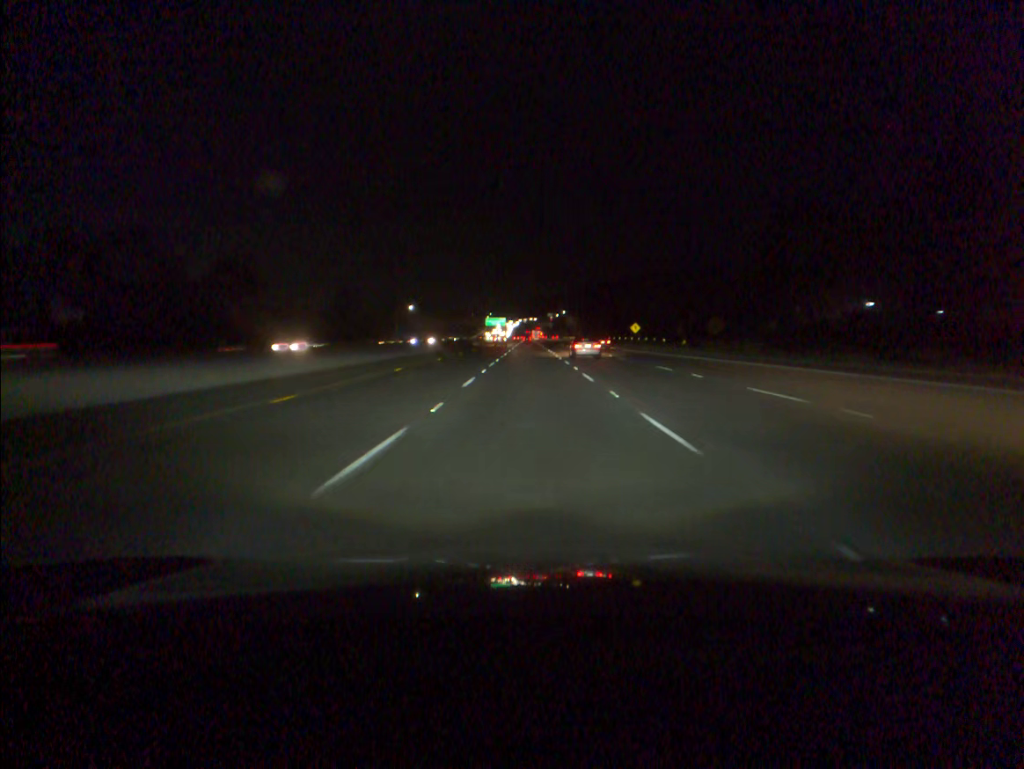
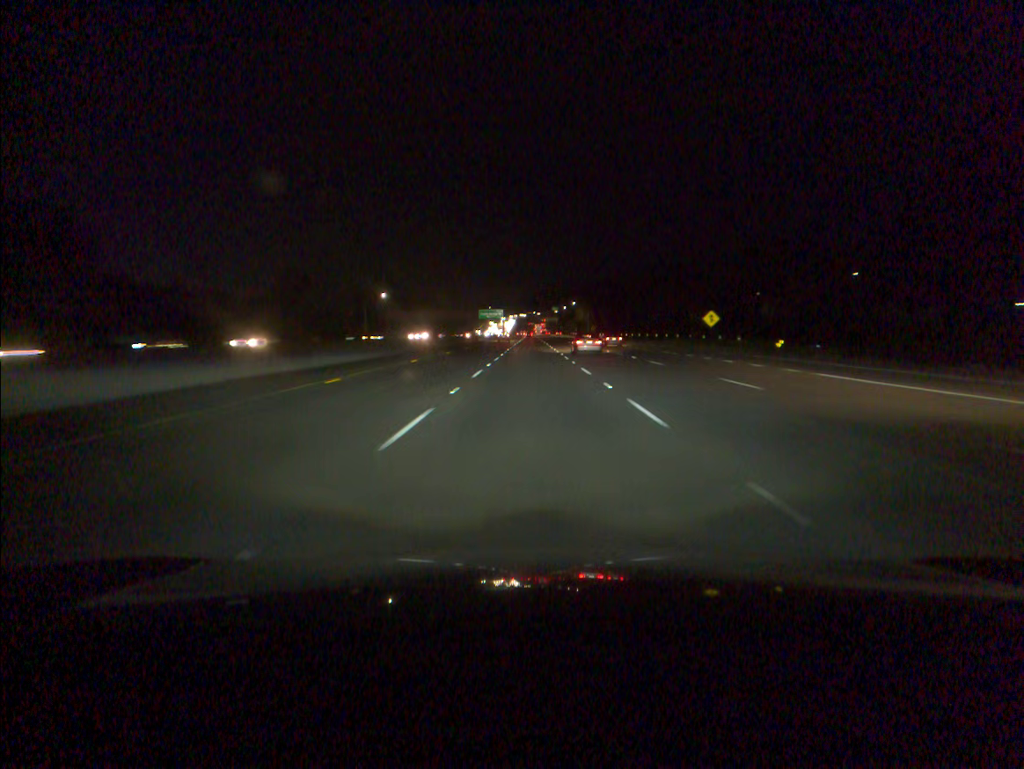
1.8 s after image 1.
(-0.1, +54.6) m; 0°
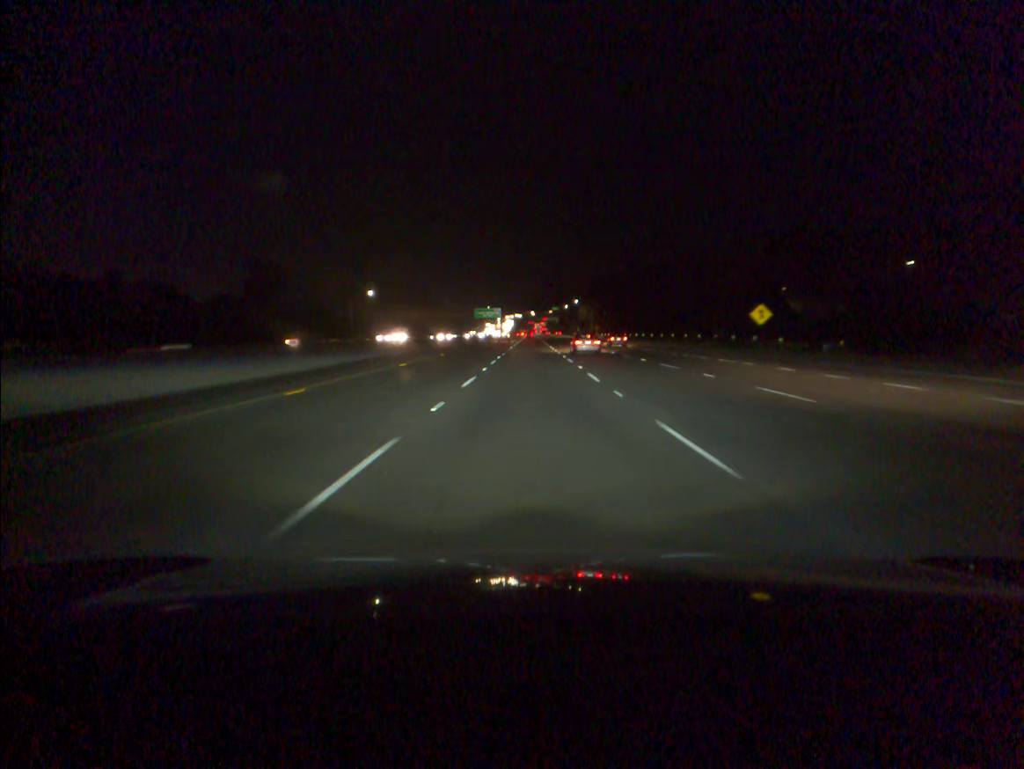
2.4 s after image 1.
(0.0, +18.1) m; 0°
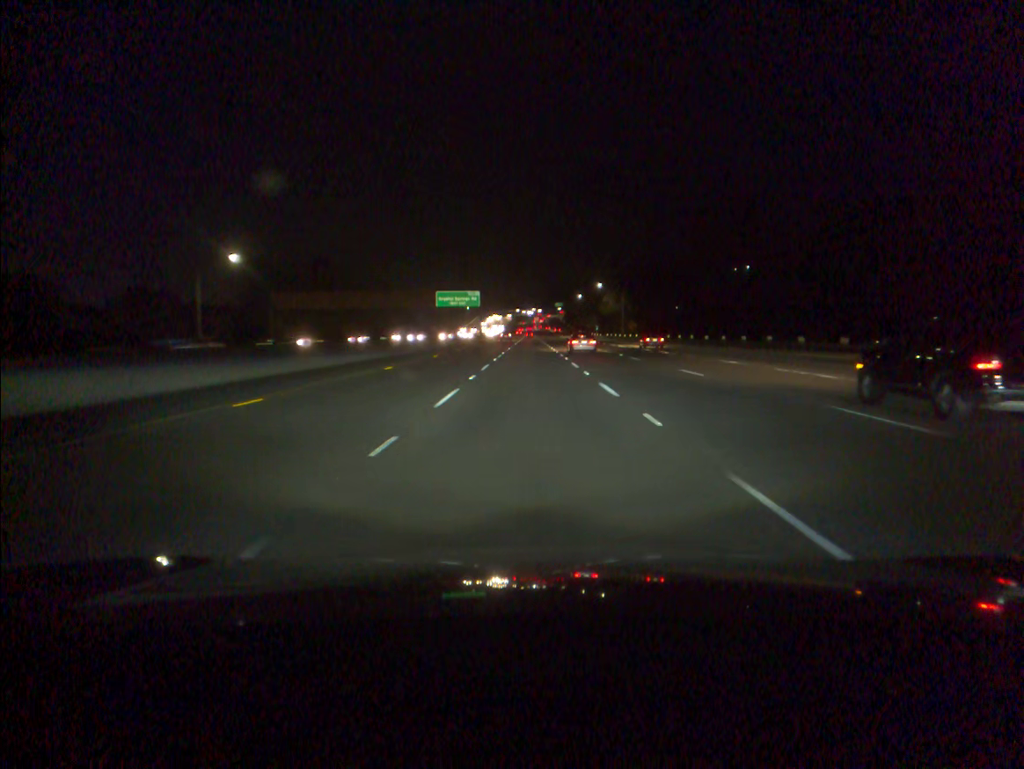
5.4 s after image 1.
(0.0, +90.4) m; 0°
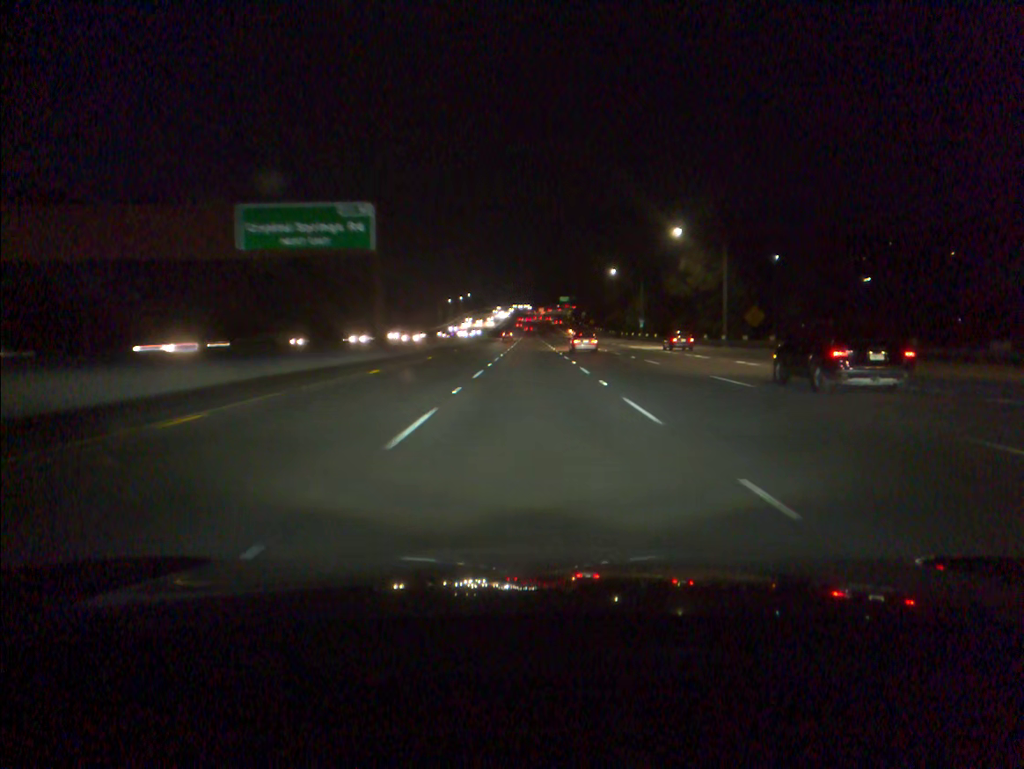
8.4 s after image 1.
(+0.1, +90.8) m; 0°
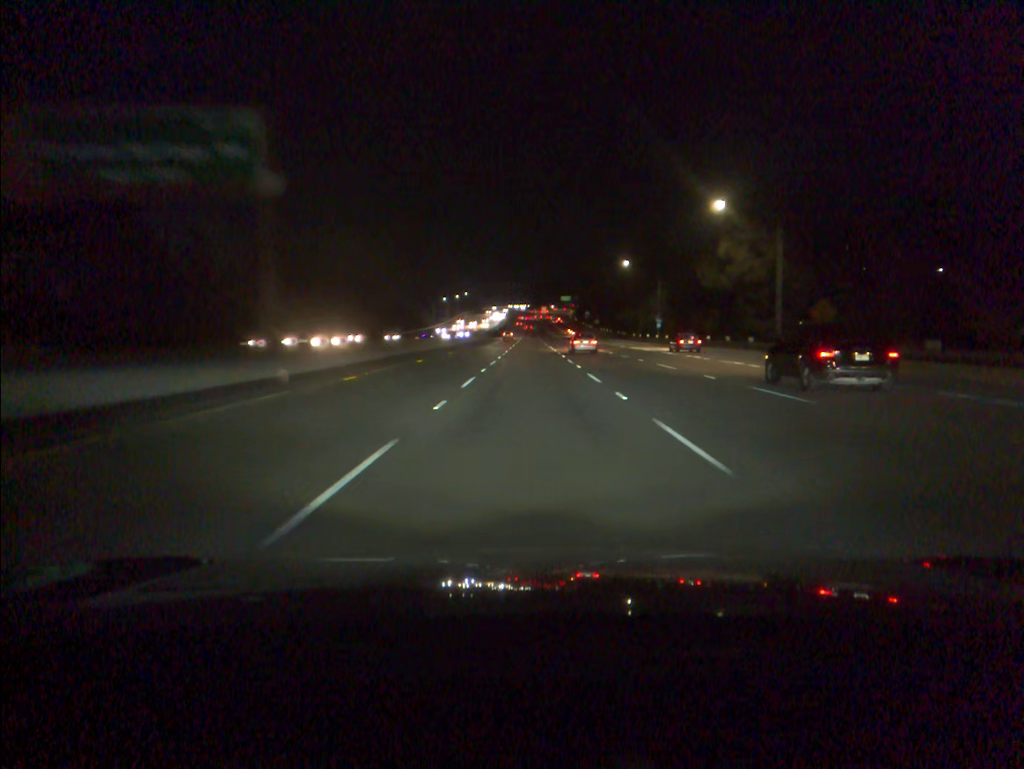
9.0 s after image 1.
(0.0, +18.2) m; 0°
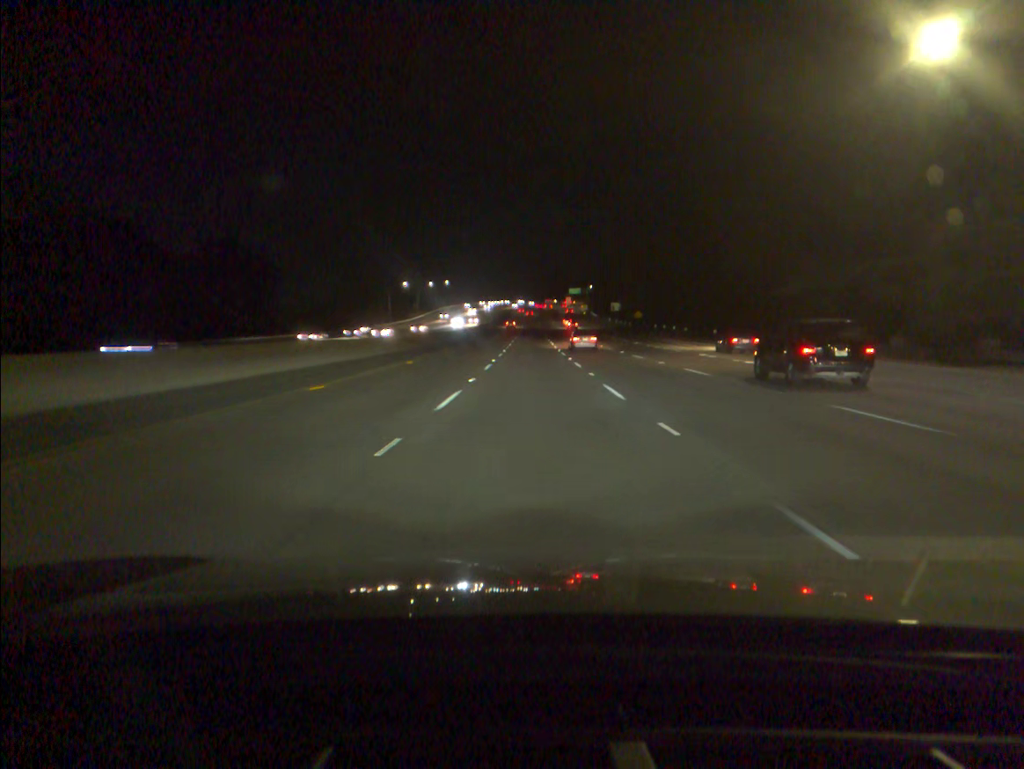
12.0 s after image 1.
(0.0, +91.2) m; 0°
